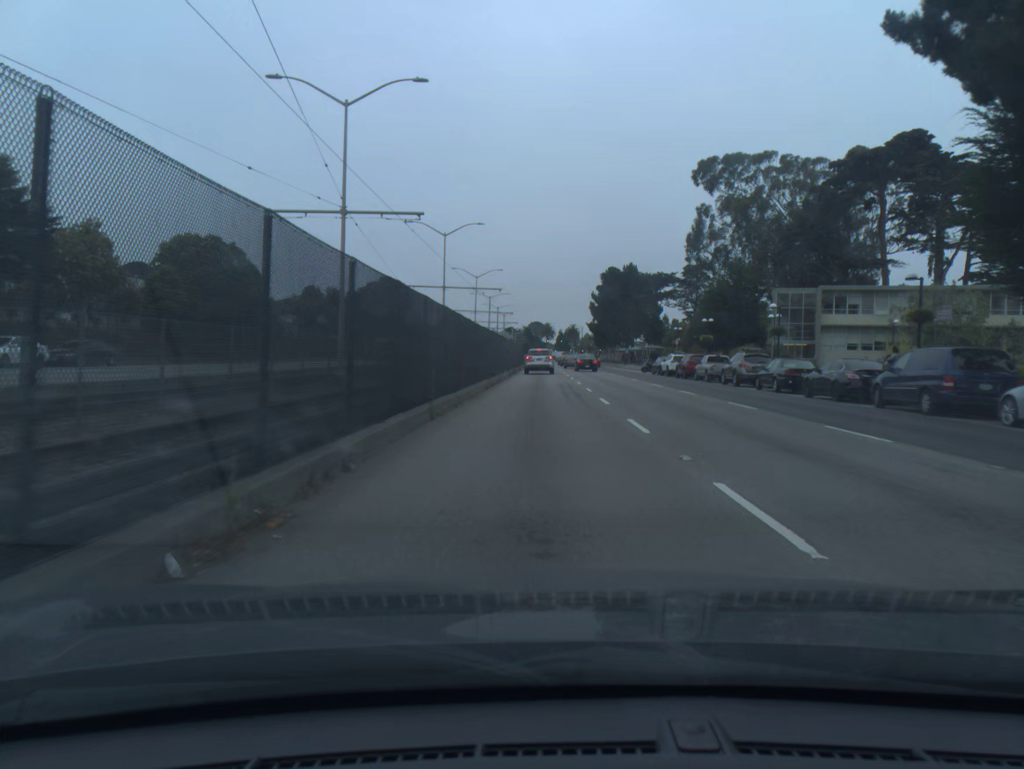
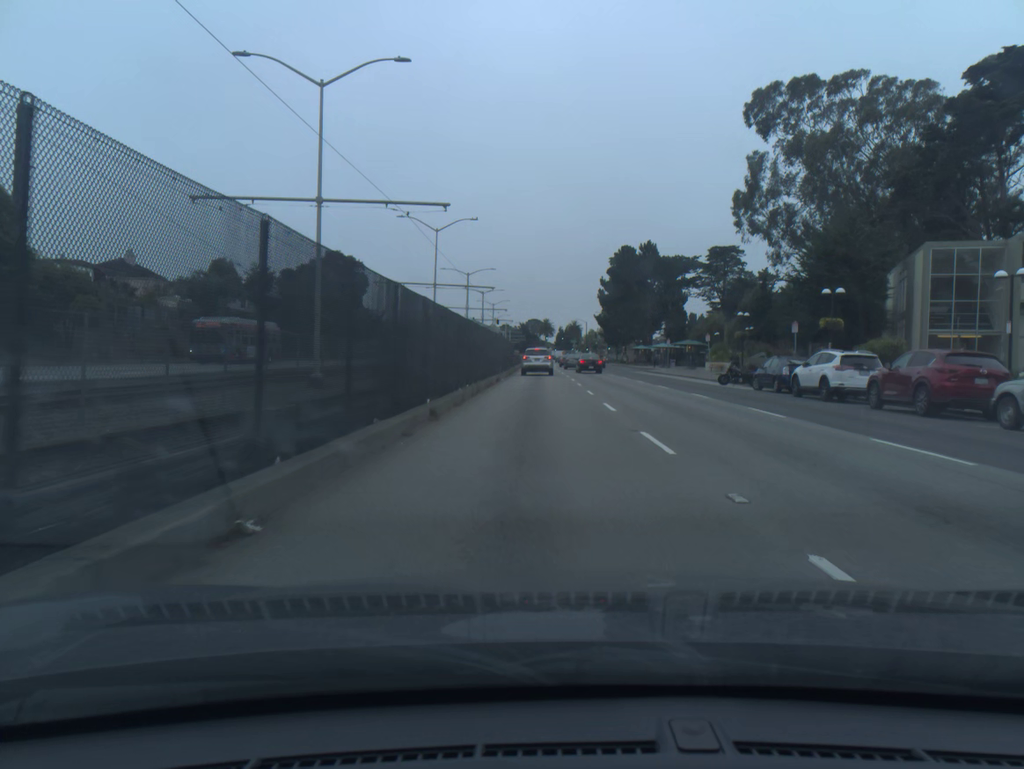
(+0.1, +32.4) m; 0°
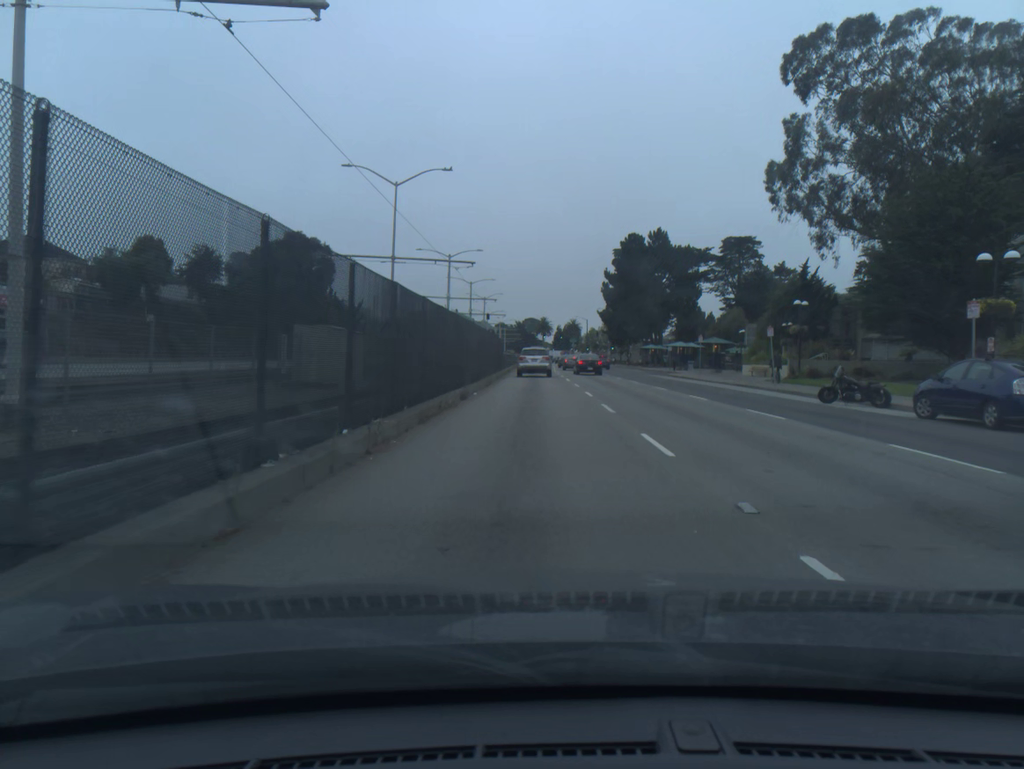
(0.0, +15.1) m; 0°
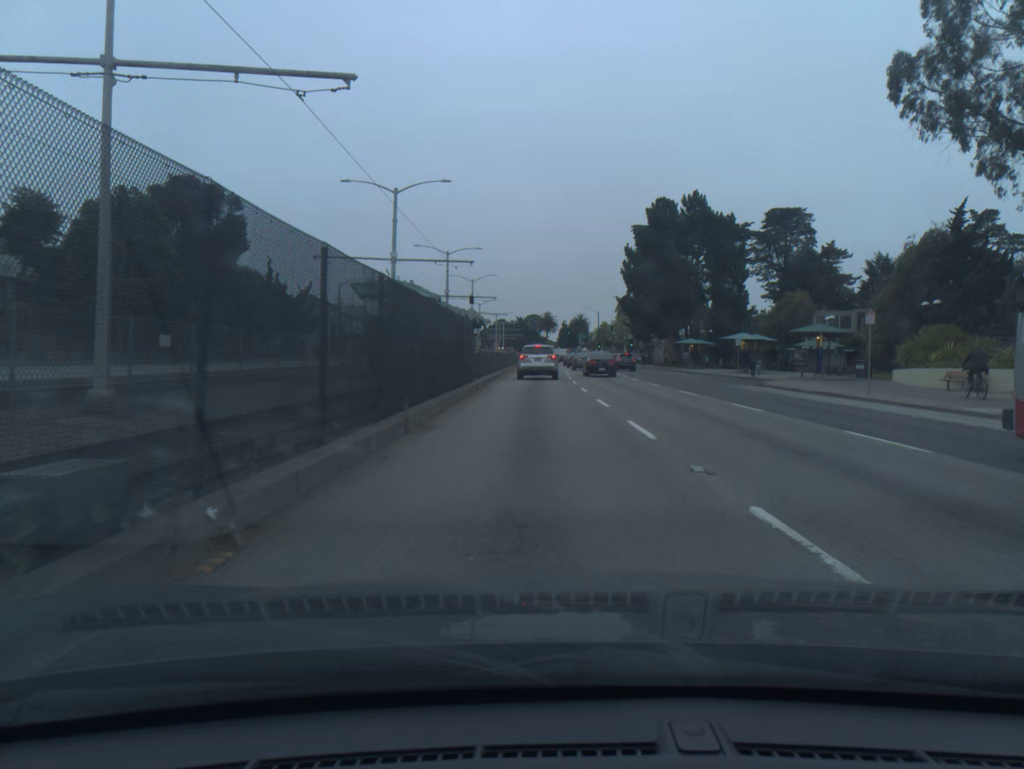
(-0.1, +27.9) m; 0°
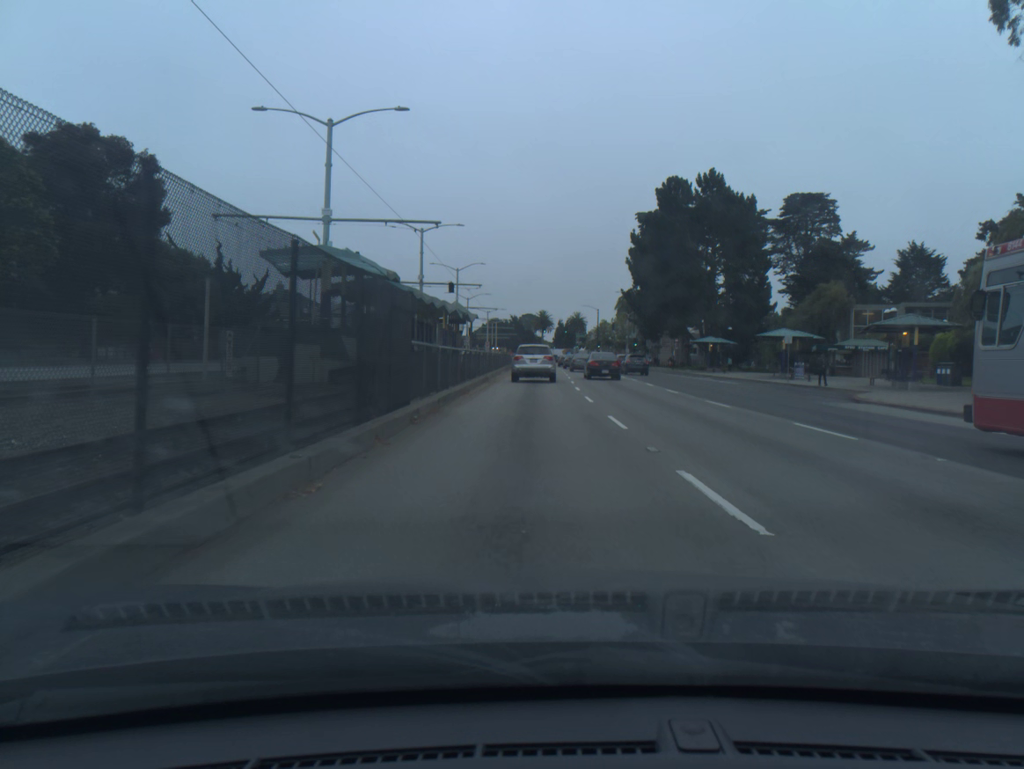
(0.0, +12.8) m; 0°
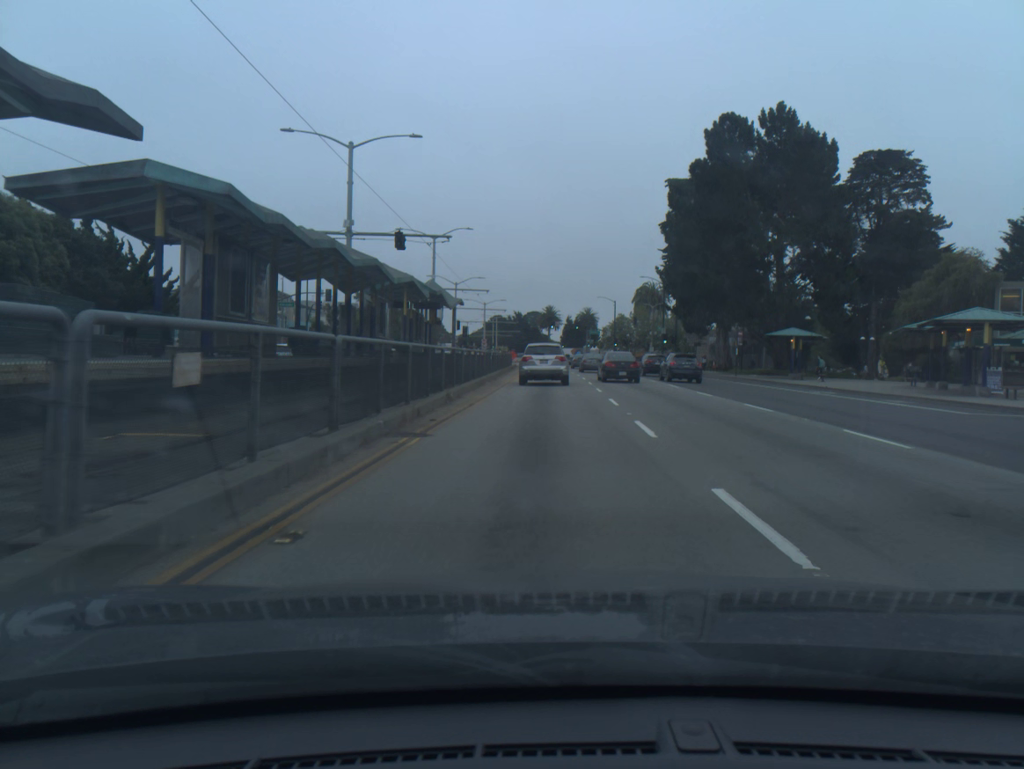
(-0.2, +23.2) m; 0°
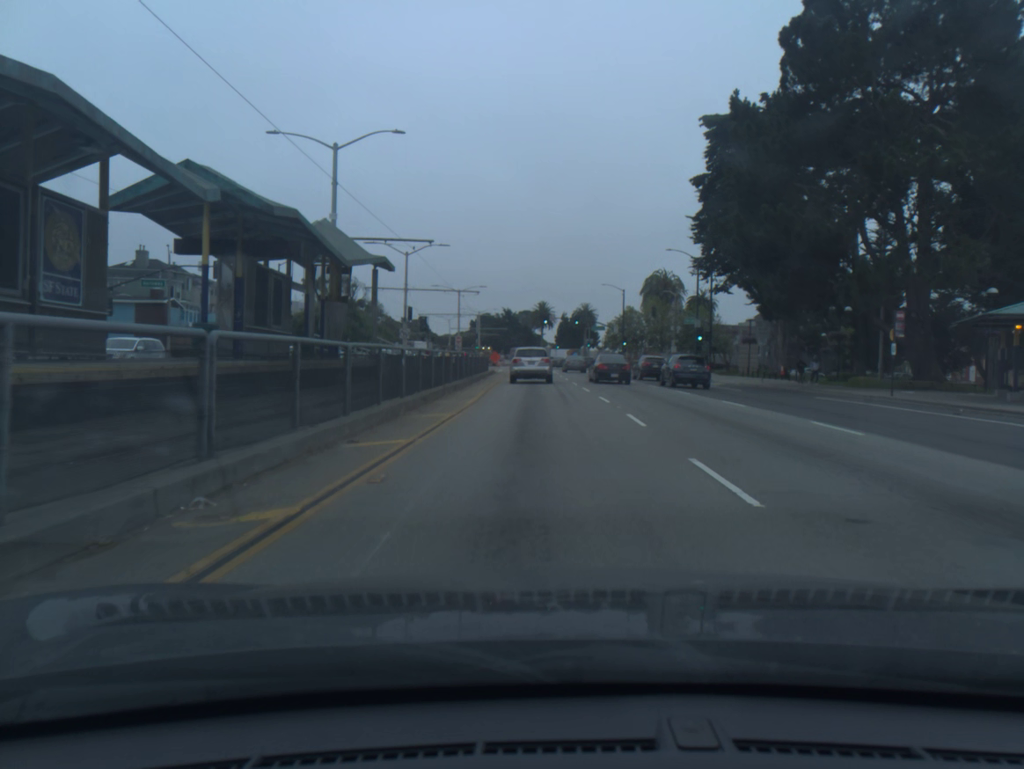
(+0.3, +27.2) m; 0°
